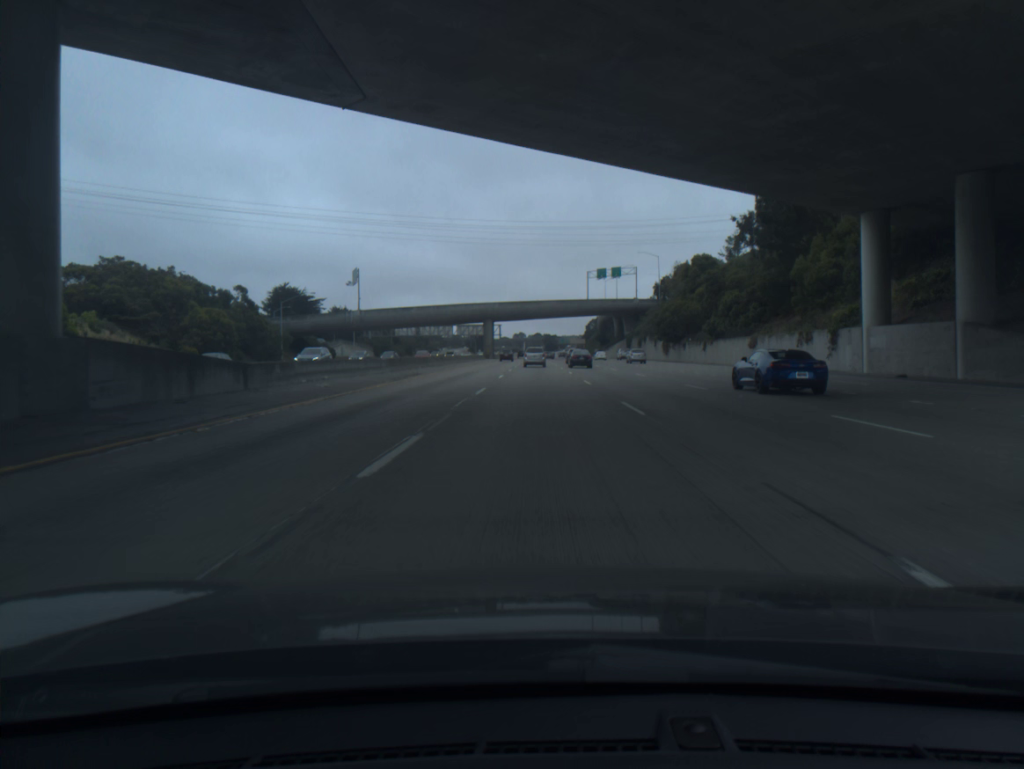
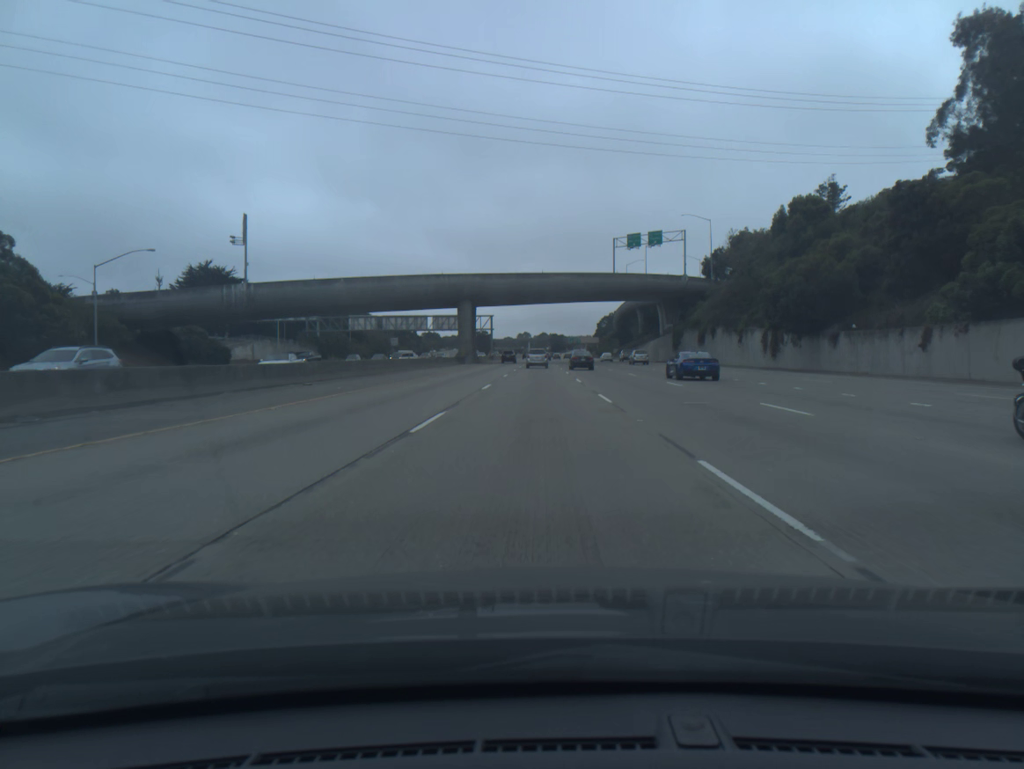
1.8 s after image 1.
(-0.2, +53.8) m; -1°
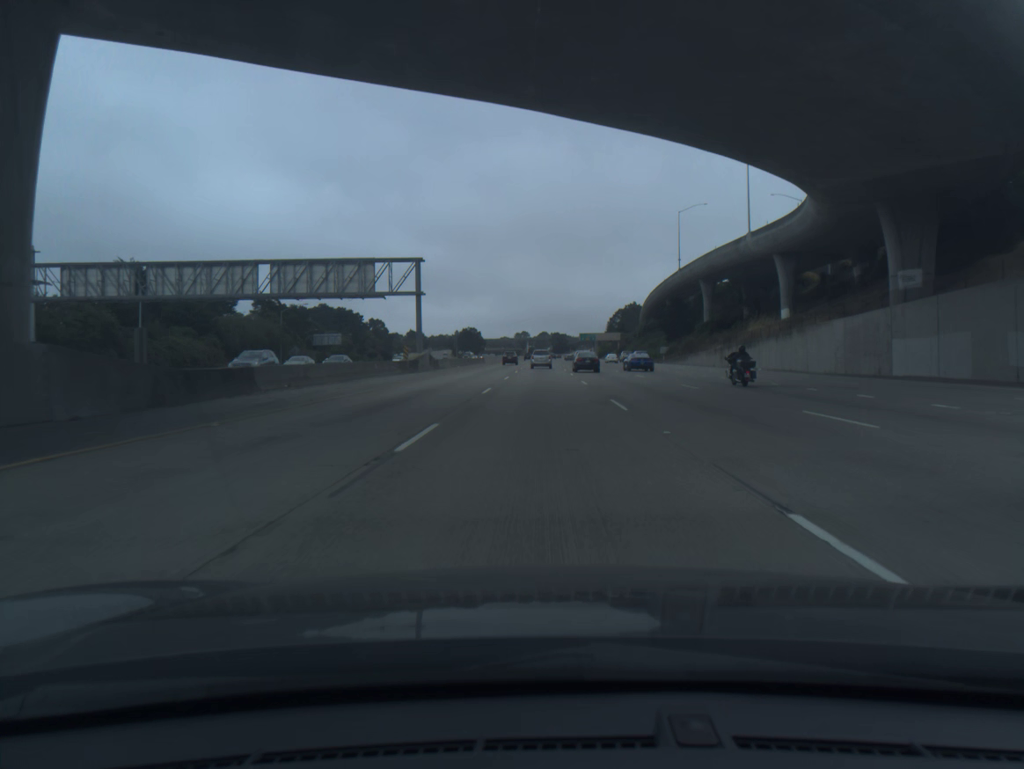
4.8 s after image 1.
(-0.4, +90.5) m; 0°
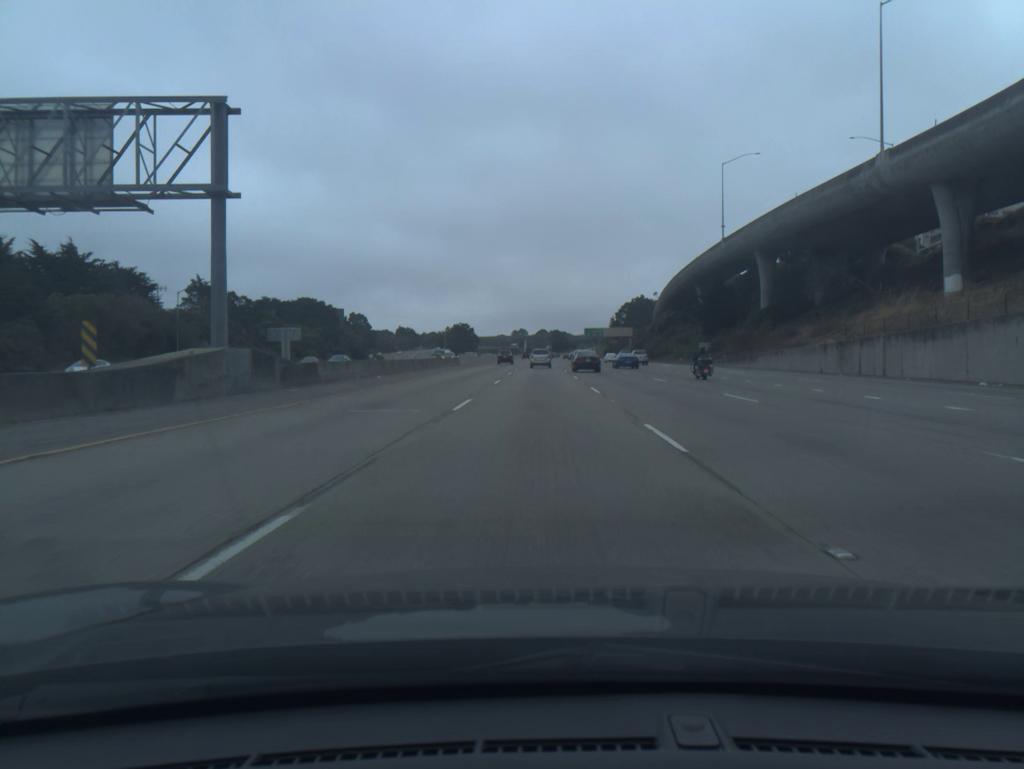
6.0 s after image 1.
(0.0, +36.8) m; 0°
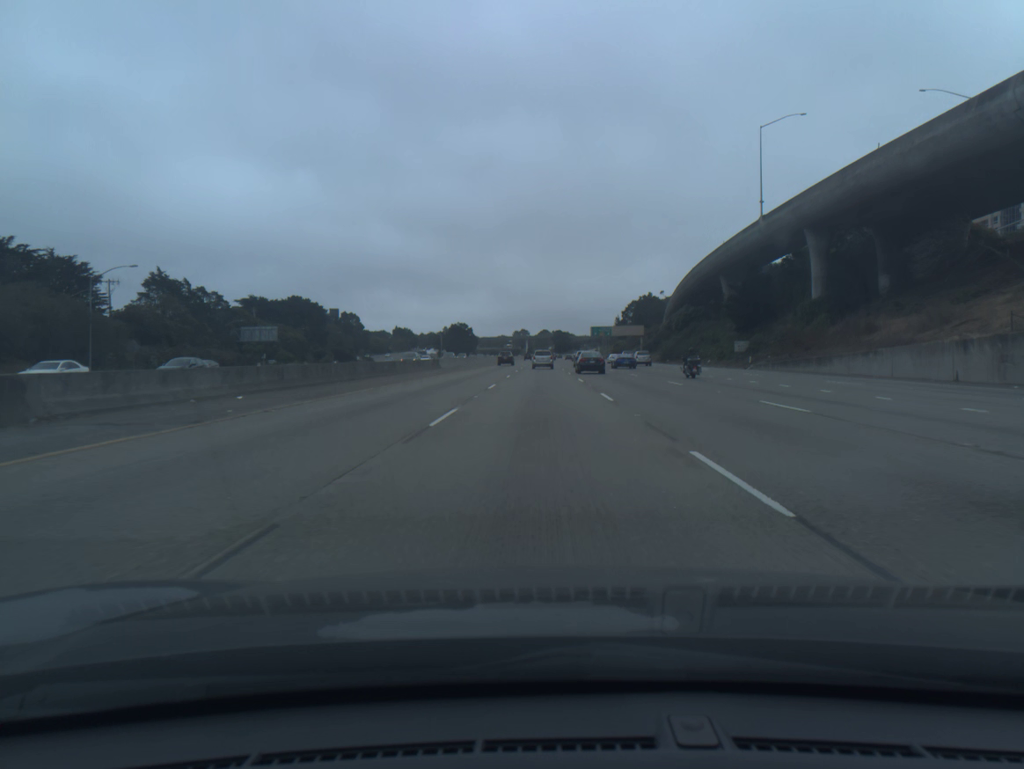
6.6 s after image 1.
(0.0, +18.5) m; 0°
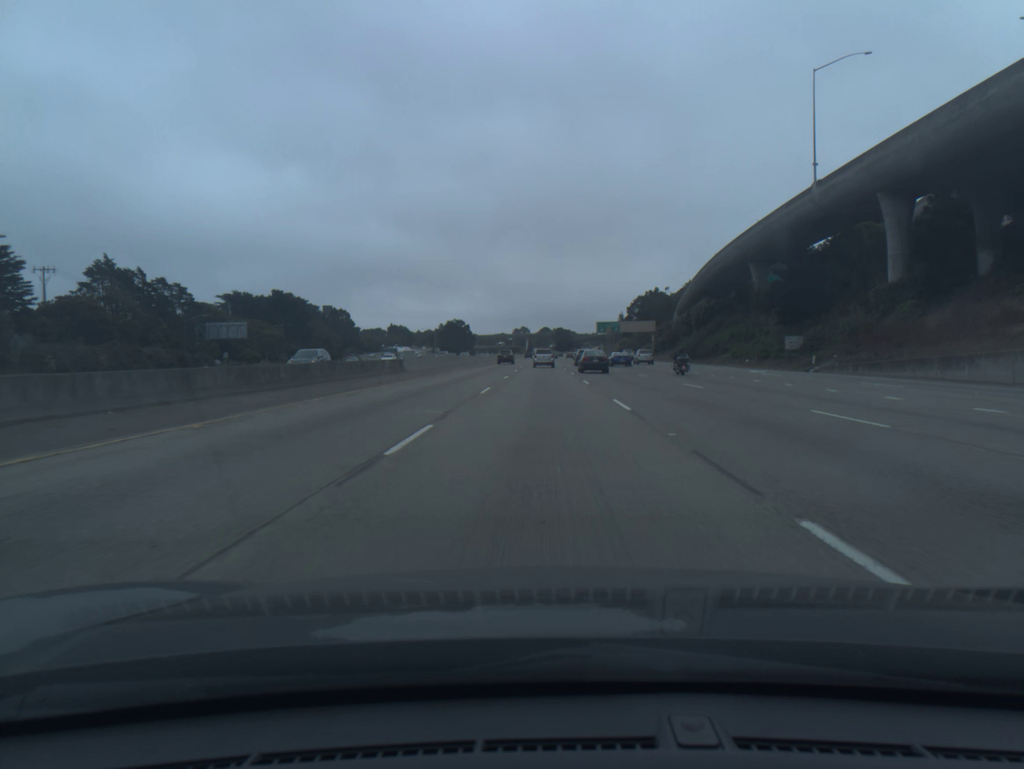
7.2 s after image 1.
(0.0, +18.5) m; 0°
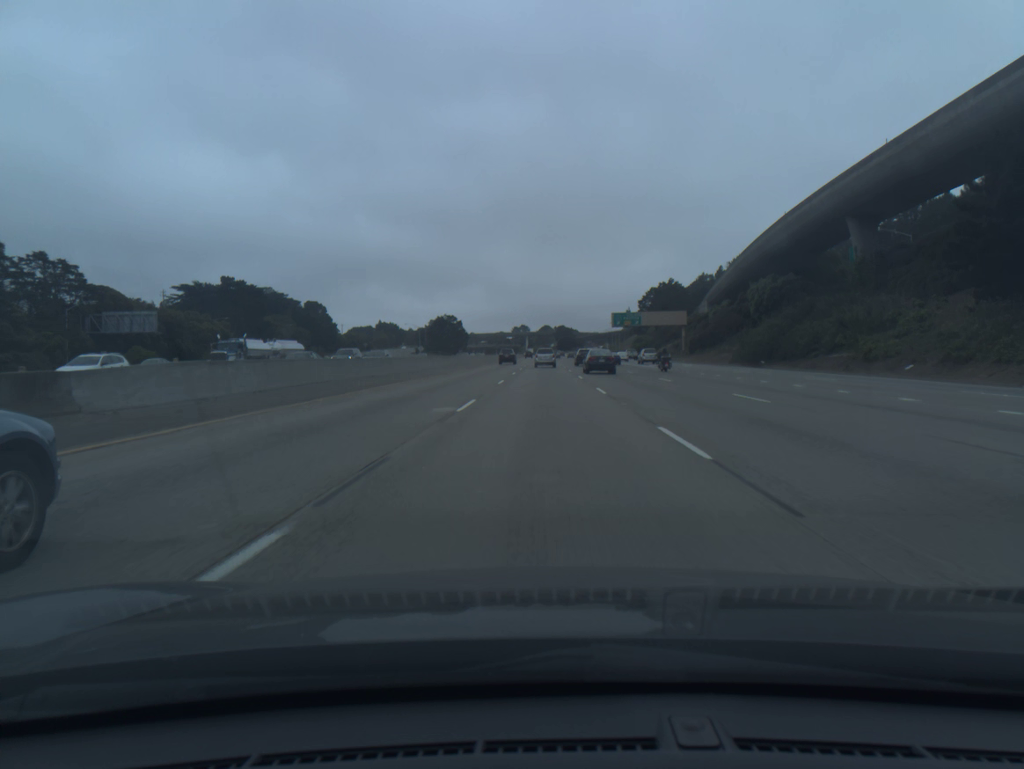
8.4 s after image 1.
(0.0, +36.9) m; 0°
